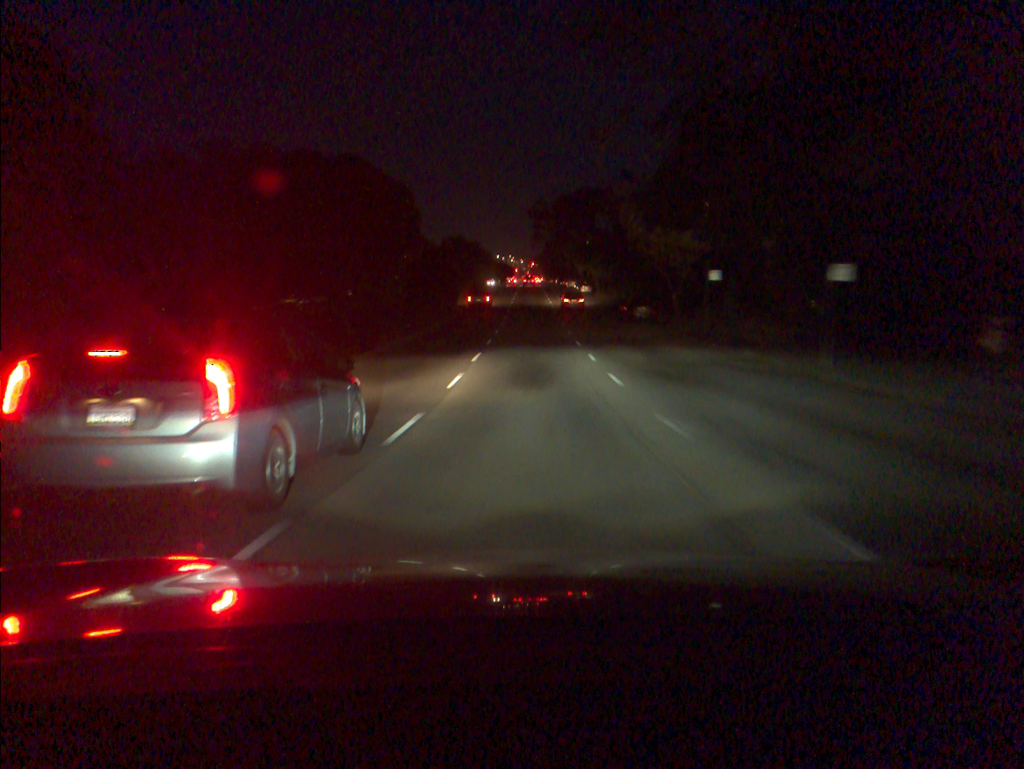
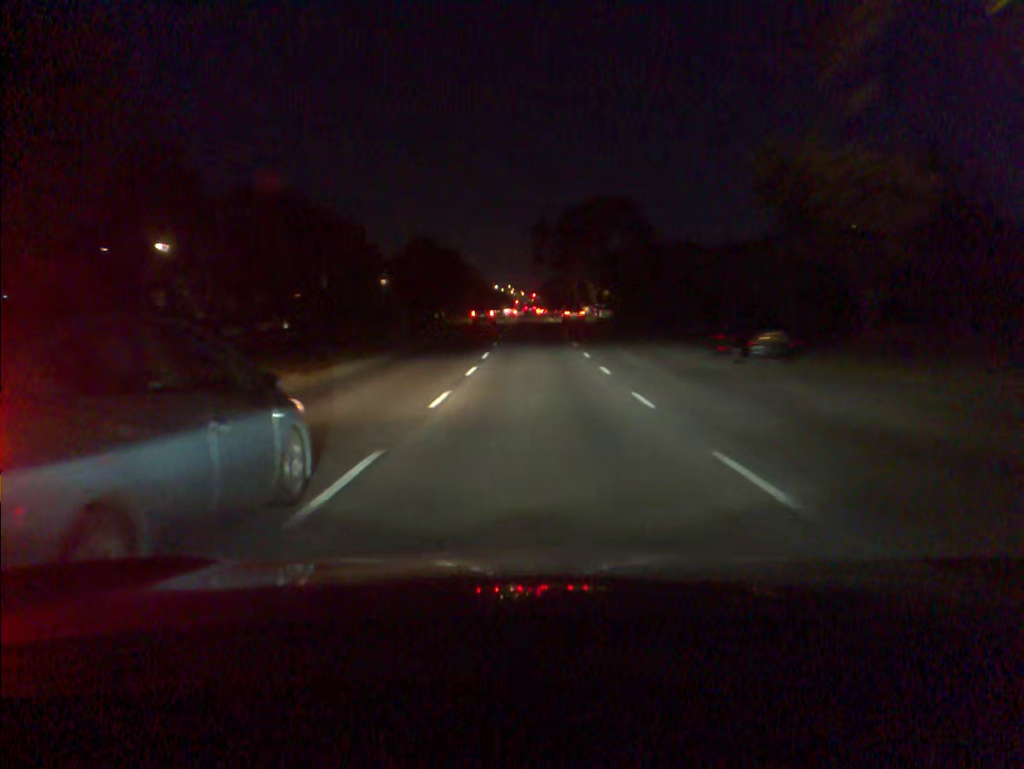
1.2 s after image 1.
(+0.1, +25.8) m; 0°
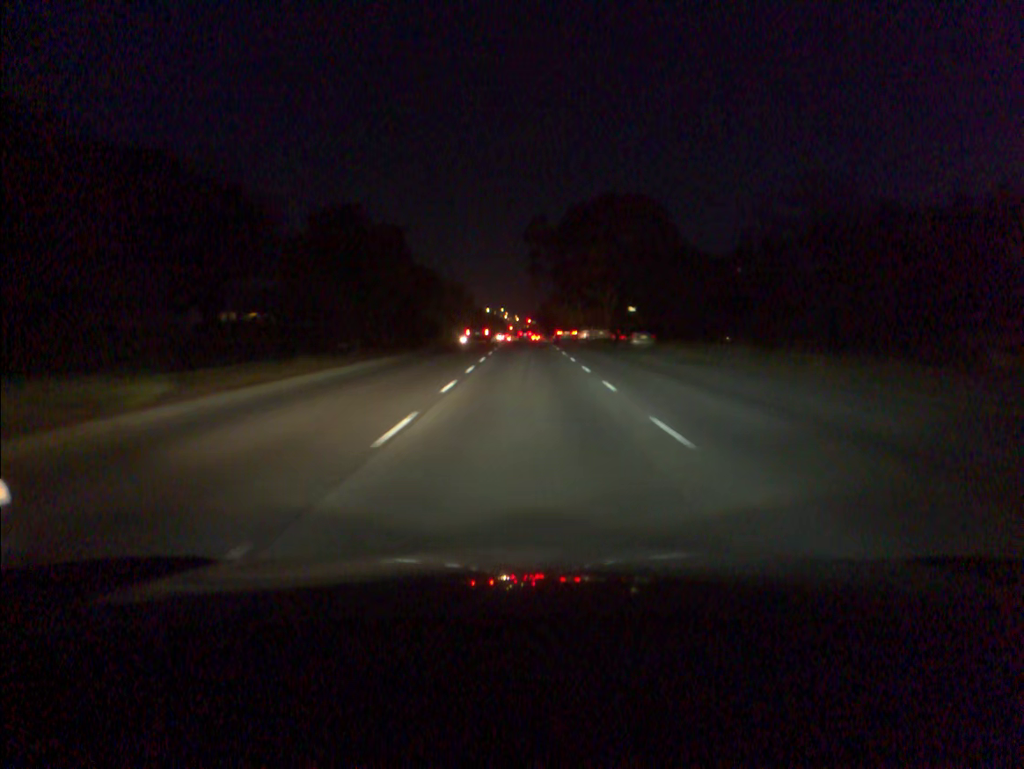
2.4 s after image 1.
(+0.1, +25.2) m; 0°
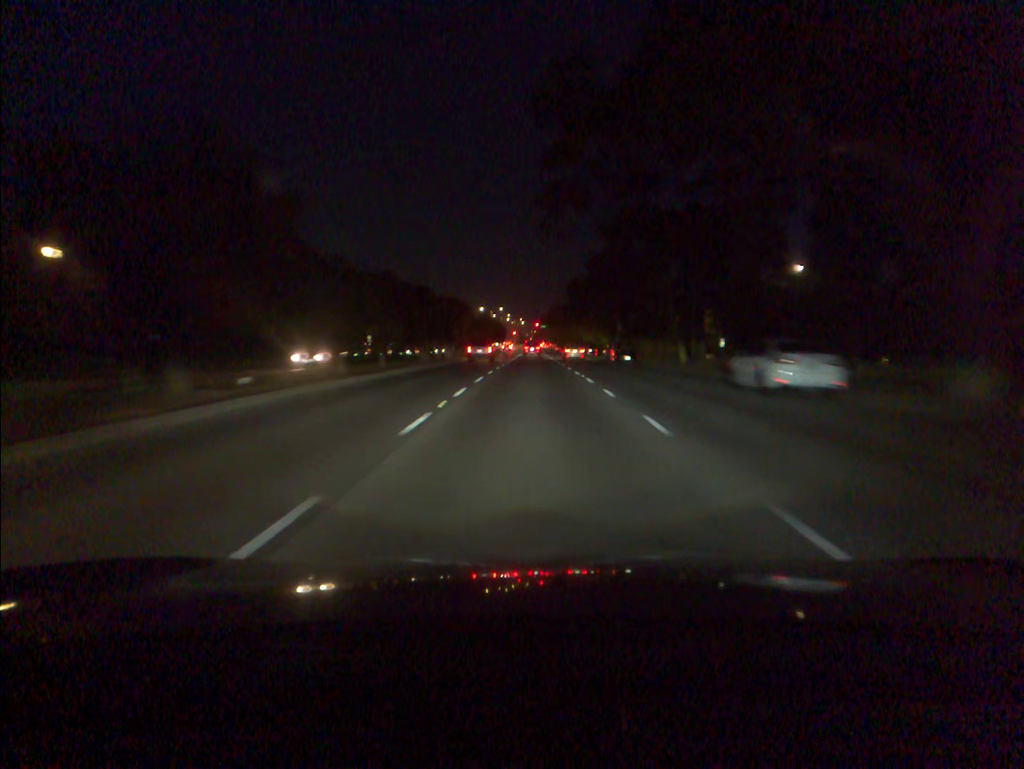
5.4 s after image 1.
(-0.4, +63.3) m; -1°
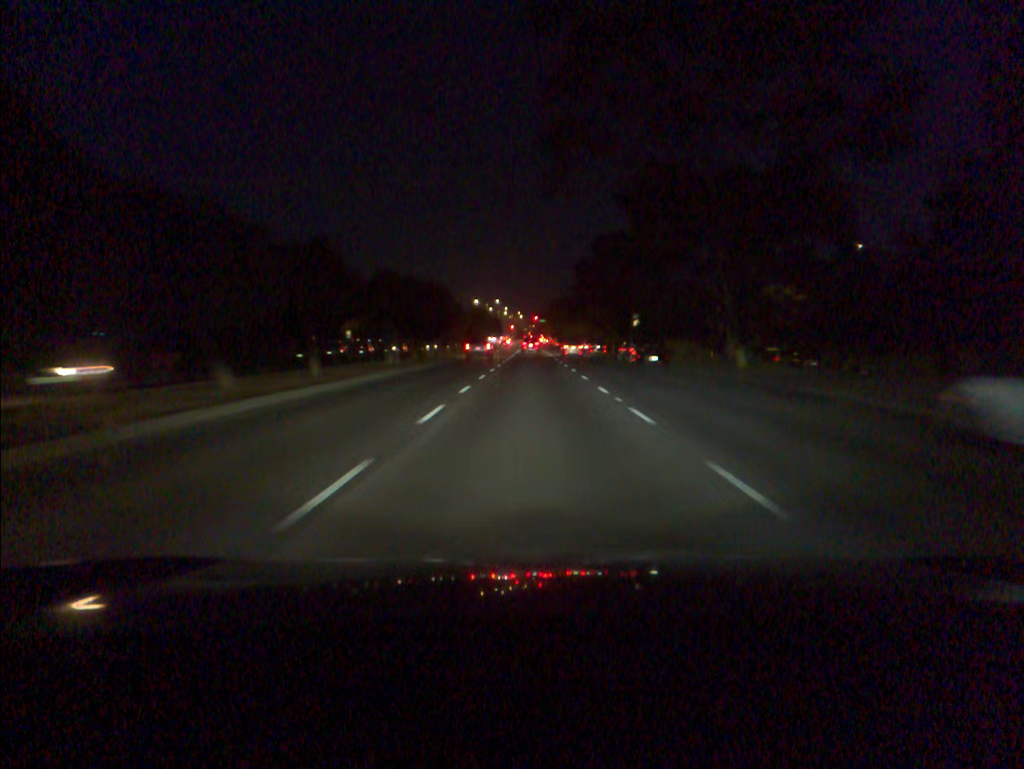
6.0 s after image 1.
(0.0, +12.3) m; 0°
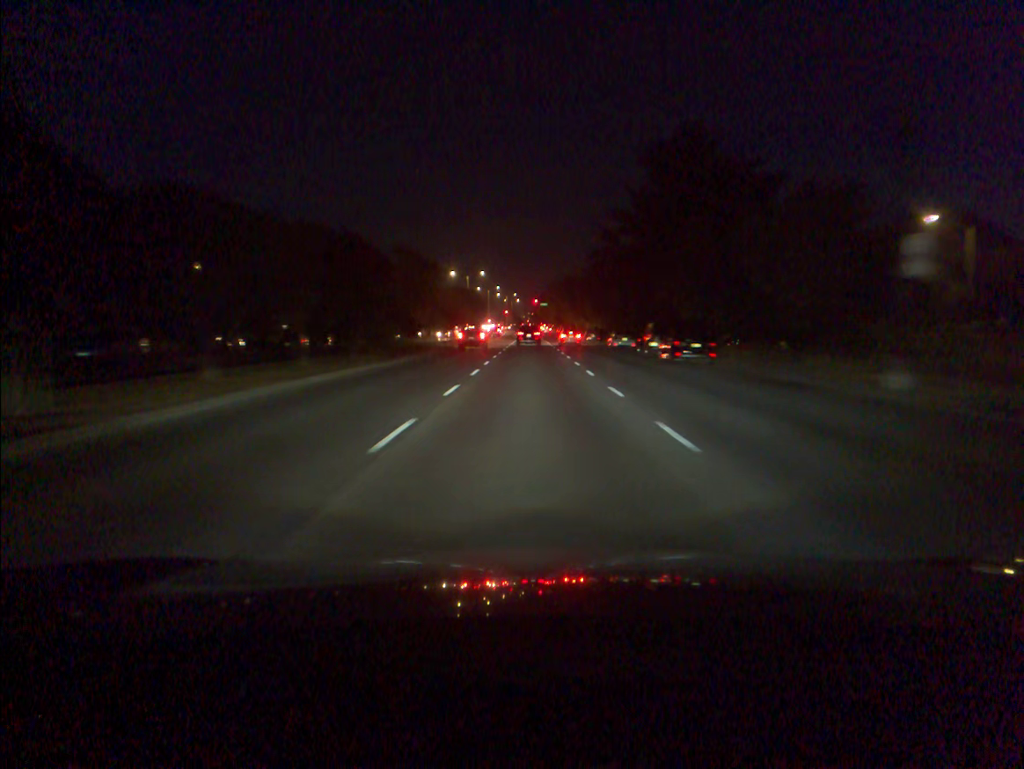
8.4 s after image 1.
(0.0, +47.1) m; 0°
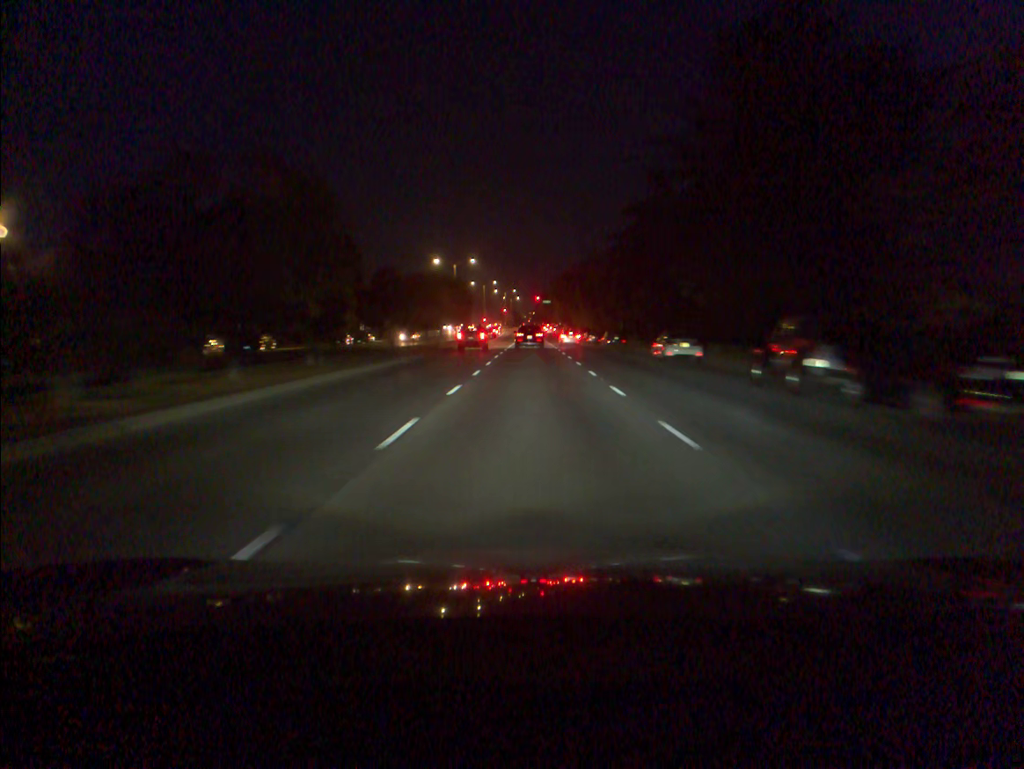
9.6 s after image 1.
(0.0, +21.5) m; 0°
